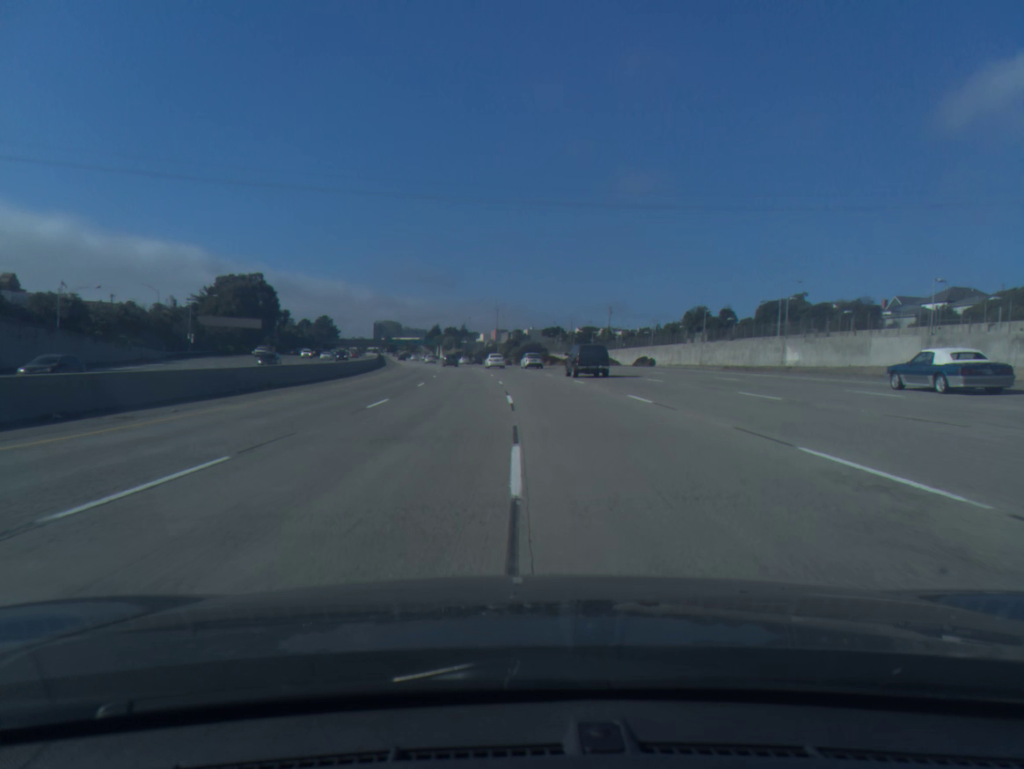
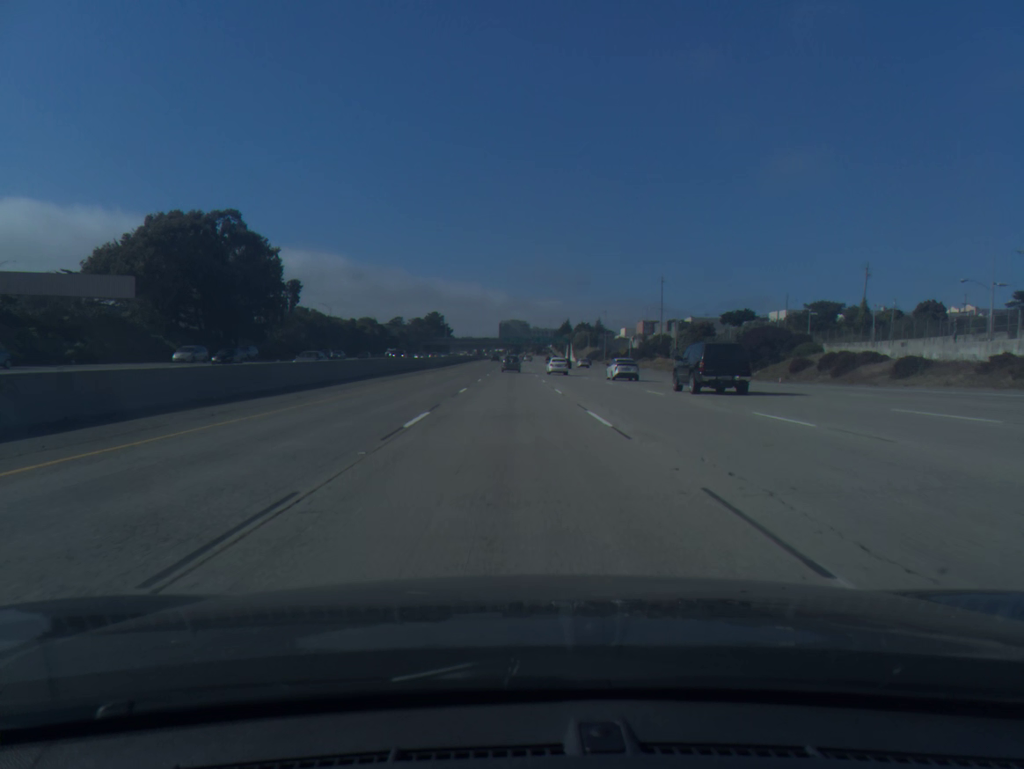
(-10.0, +105.7) m; -10°
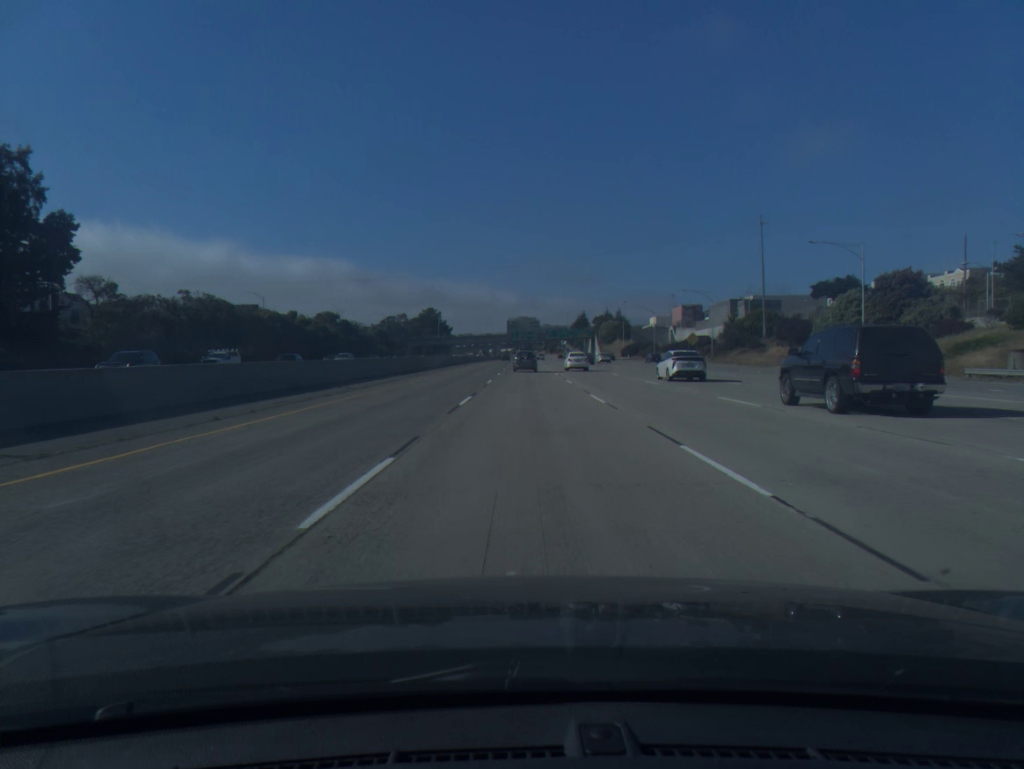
(-0.8, +65.3) m; -1°
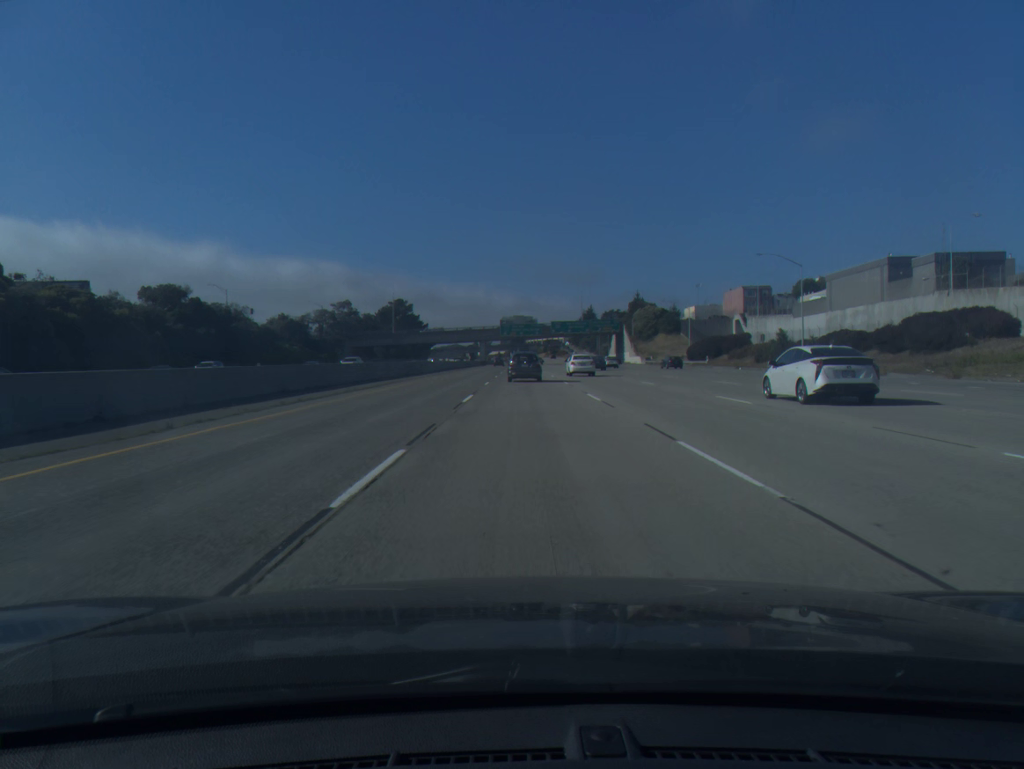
(+0.4, +84.8) m; 0°
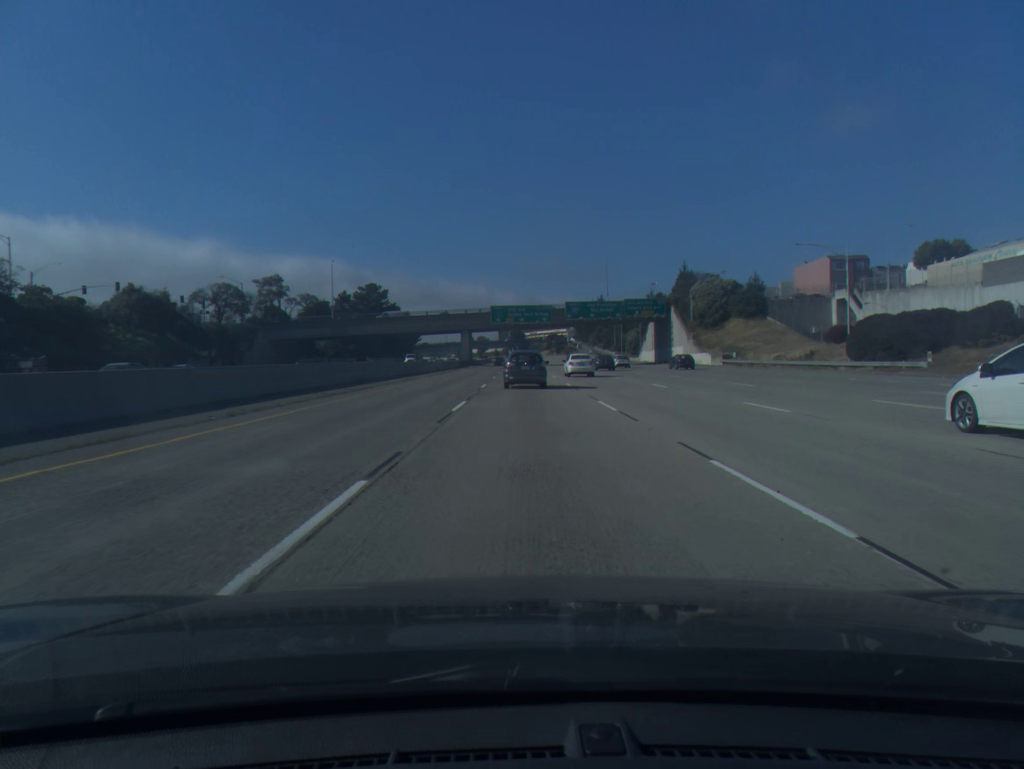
(0.0, +59.8) m; 0°
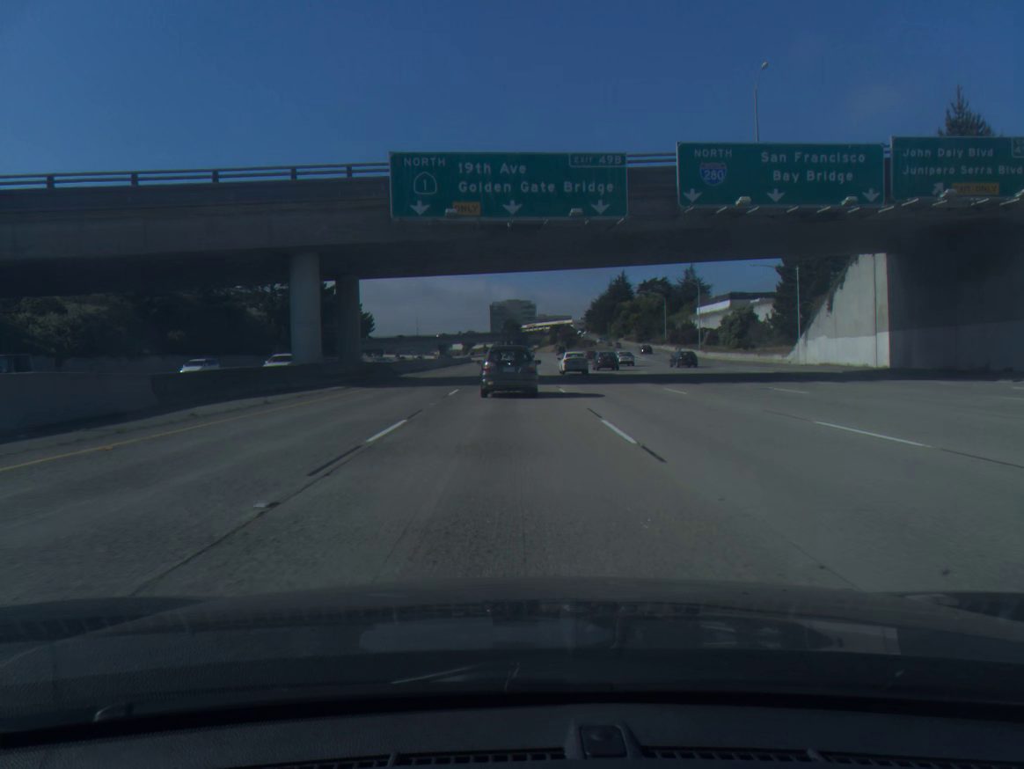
(+0.5, +92.7) m; 0°
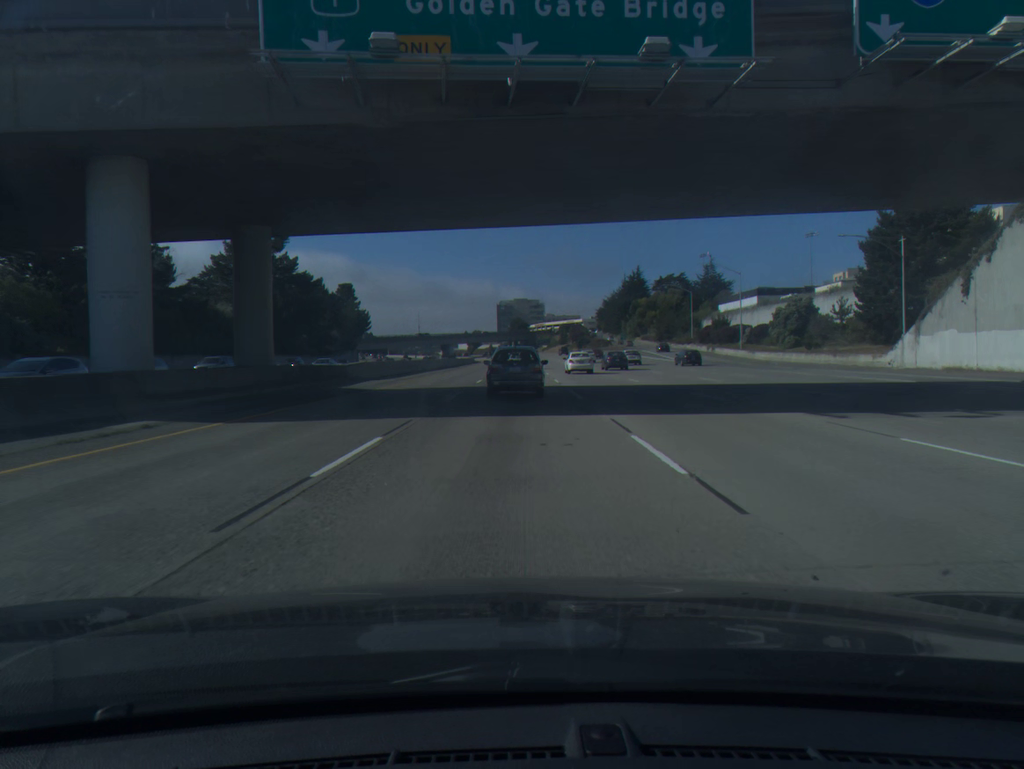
(-0.1, +17.1) m; -1°
